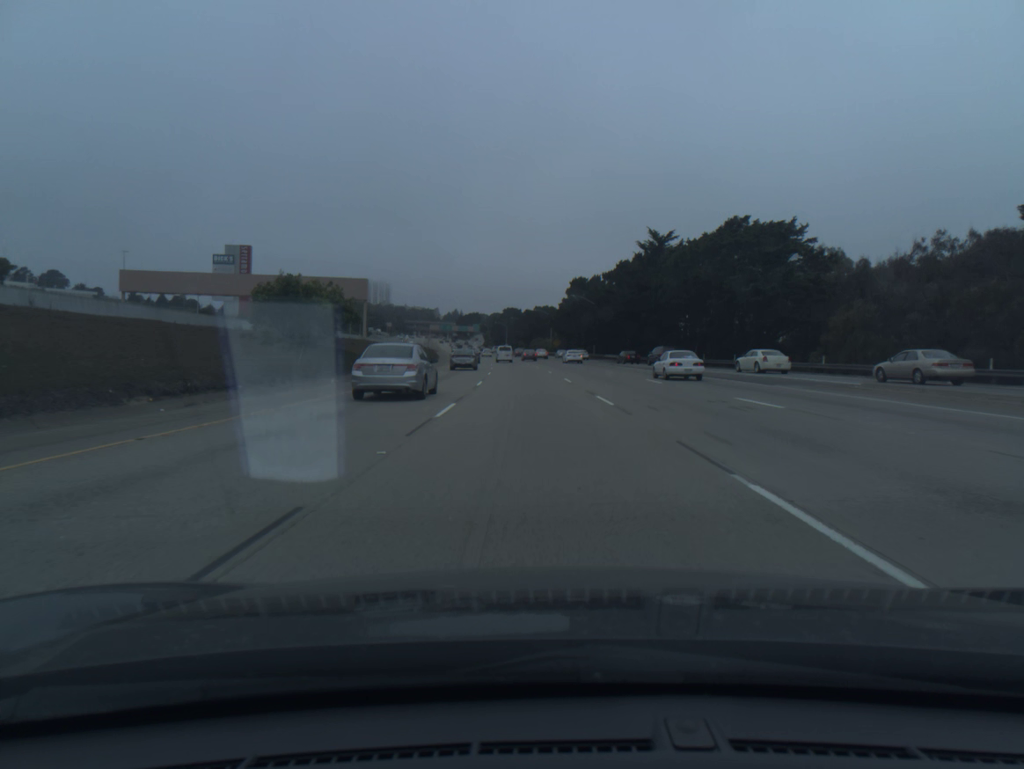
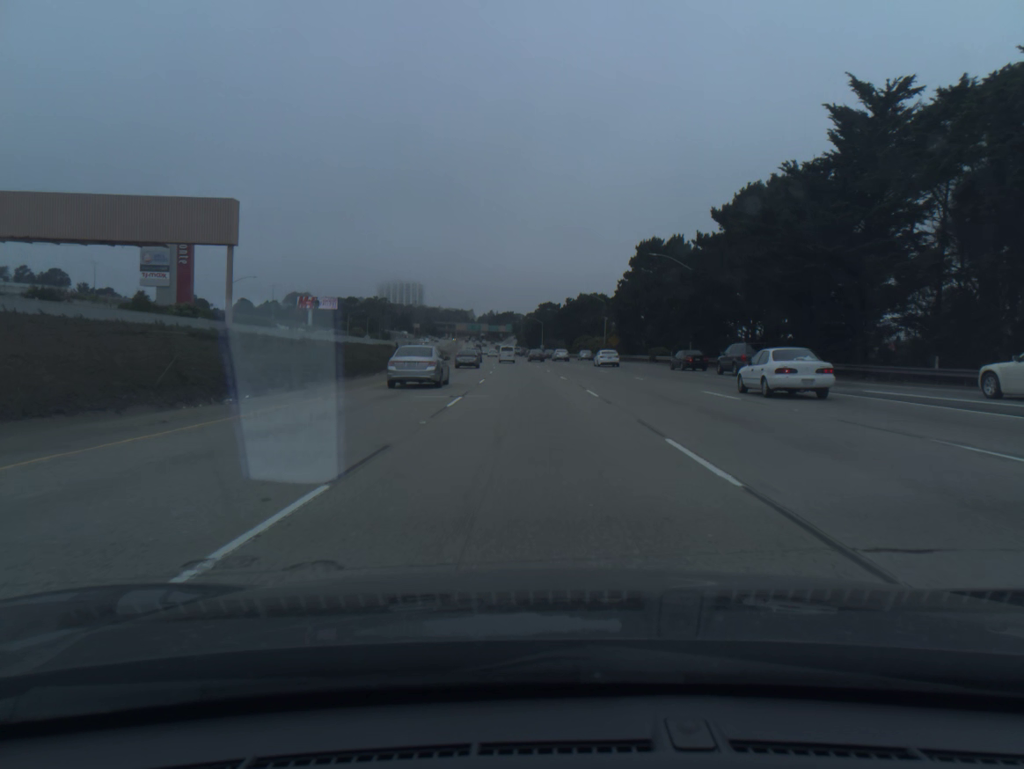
(-1.3, +54.8) m; -3°
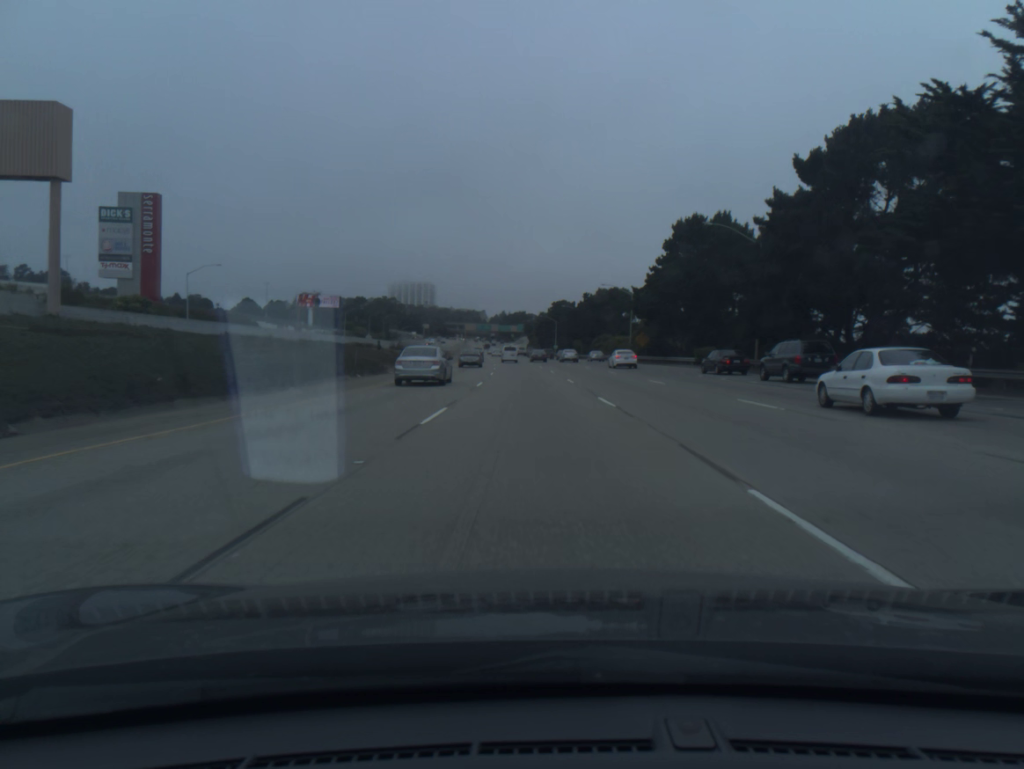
(-0.2, +18.5) m; -1°
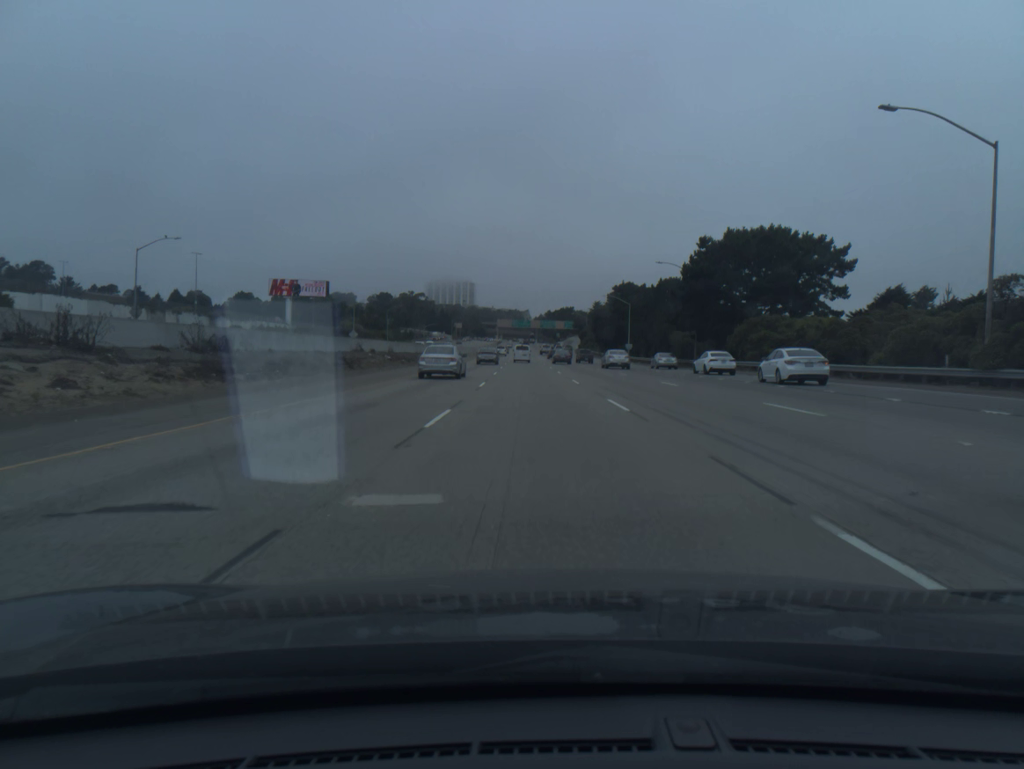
(-2.3, +74.5) m; -3°
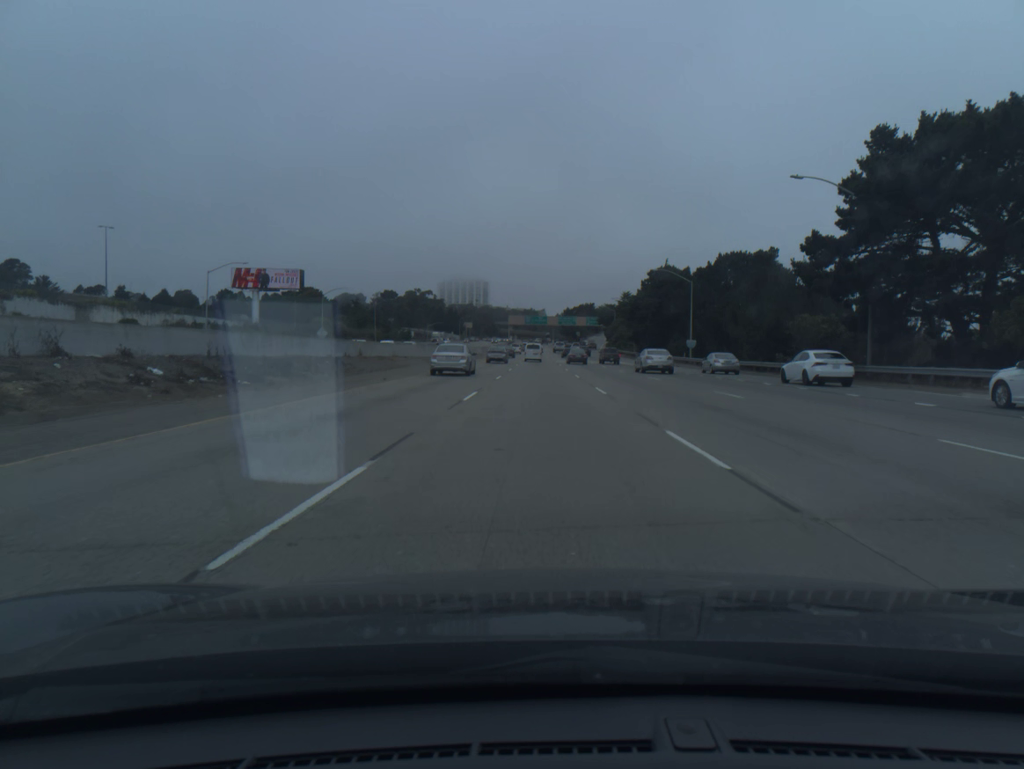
(-0.4, +37.2) m; -1°
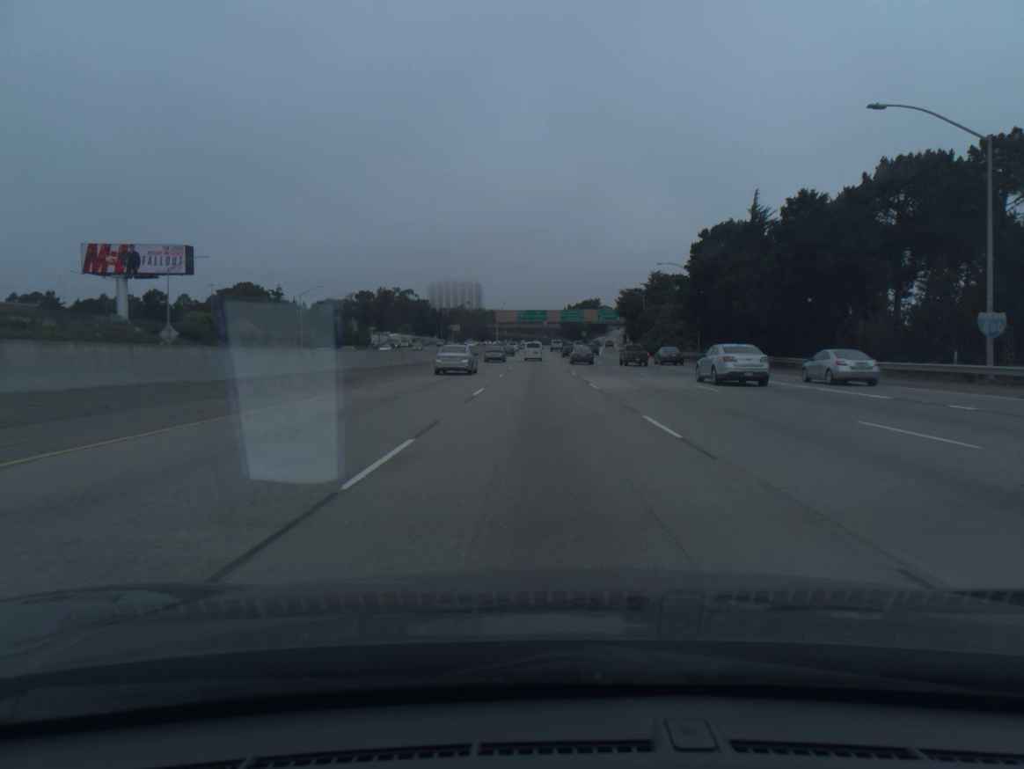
(-0.1, +55.7) m; 0°
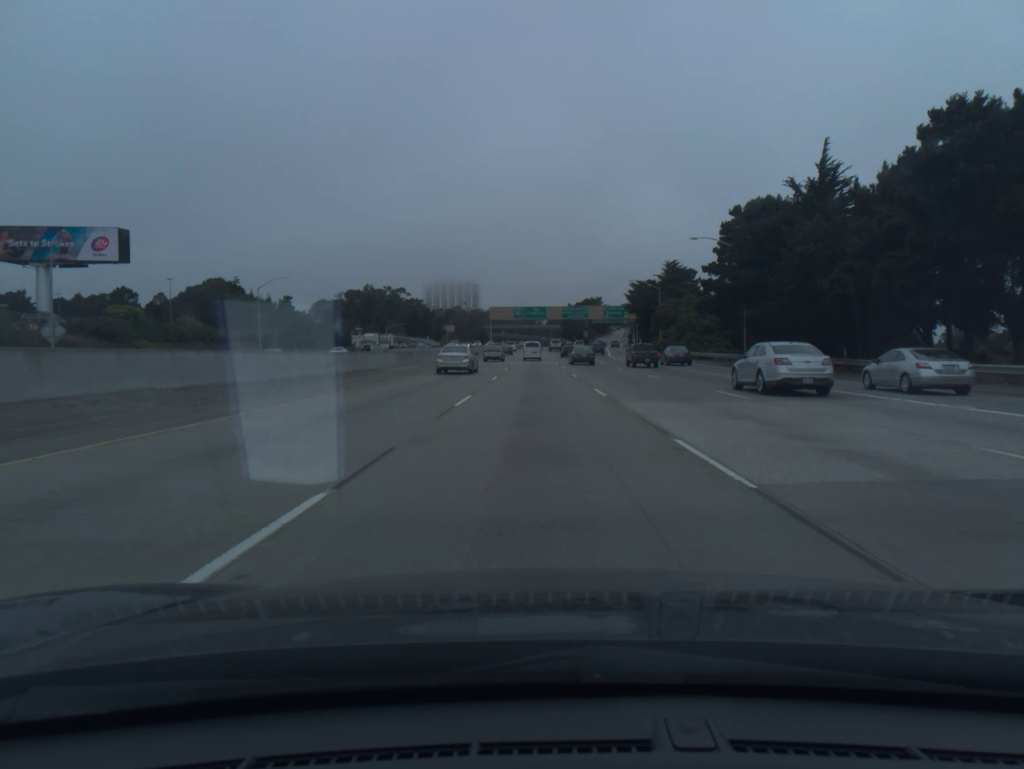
(0.0, +18.5) m; 0°
